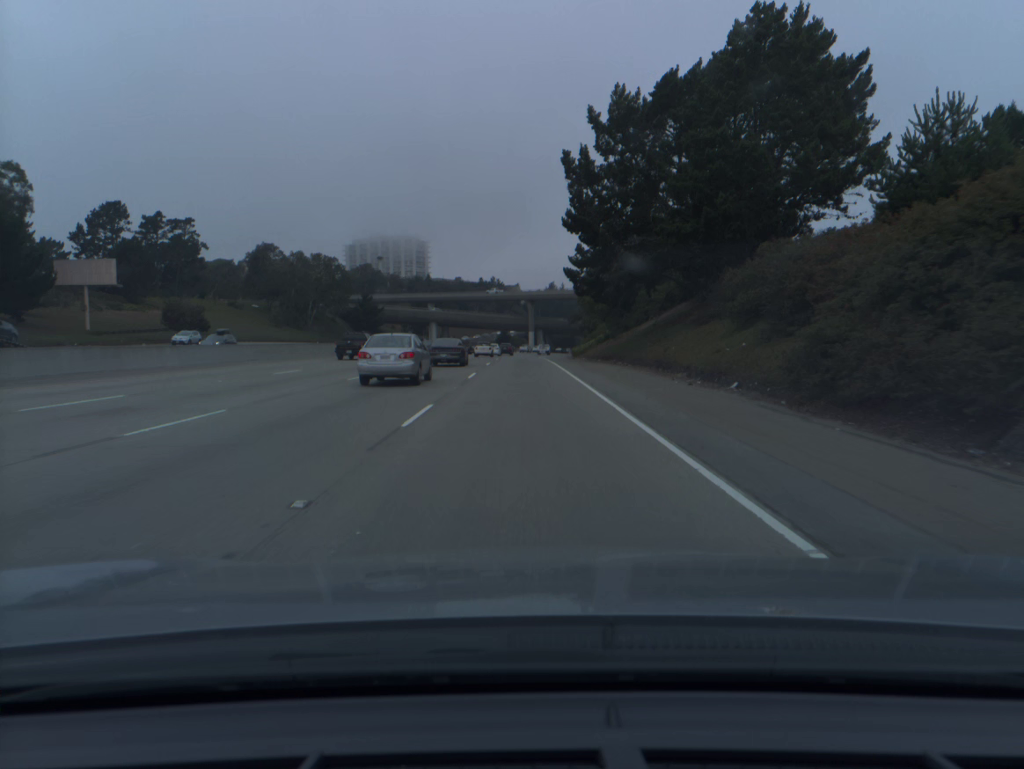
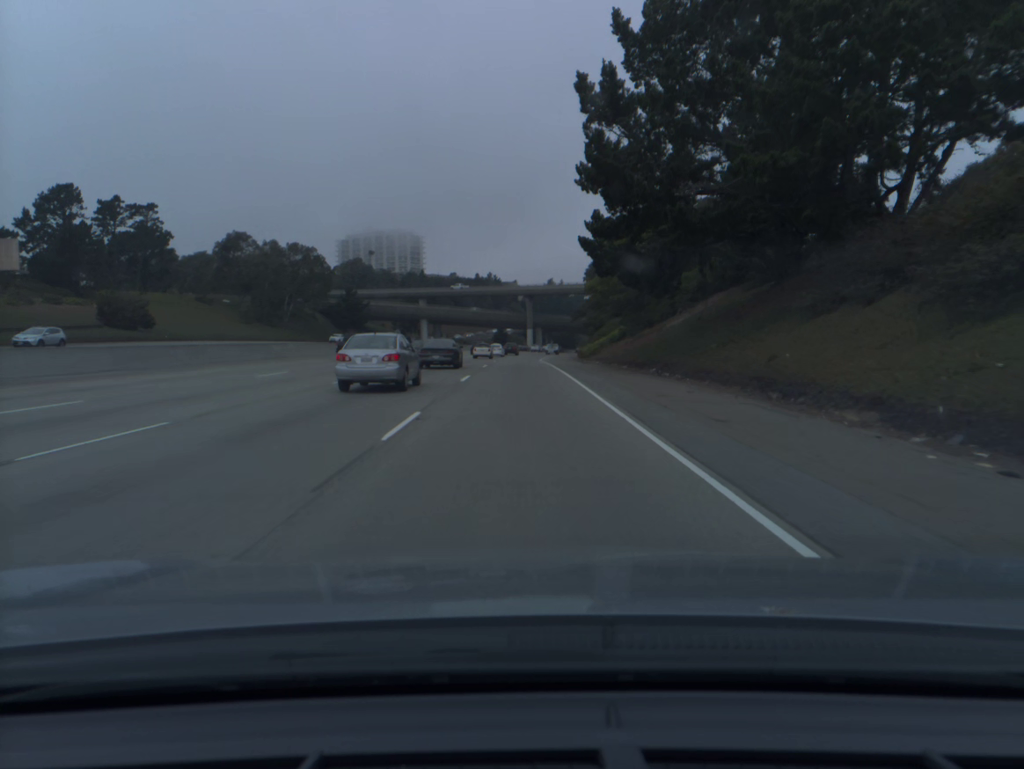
(0.0, +16.2) m; 0°
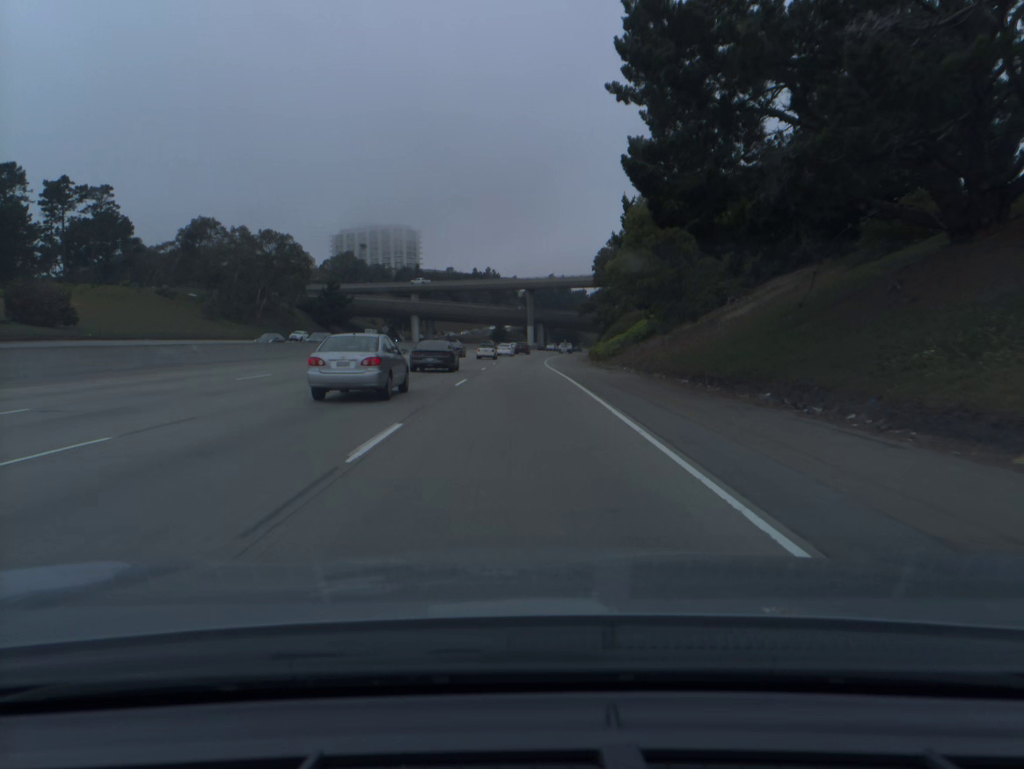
(0.0, +16.3) m; 0°
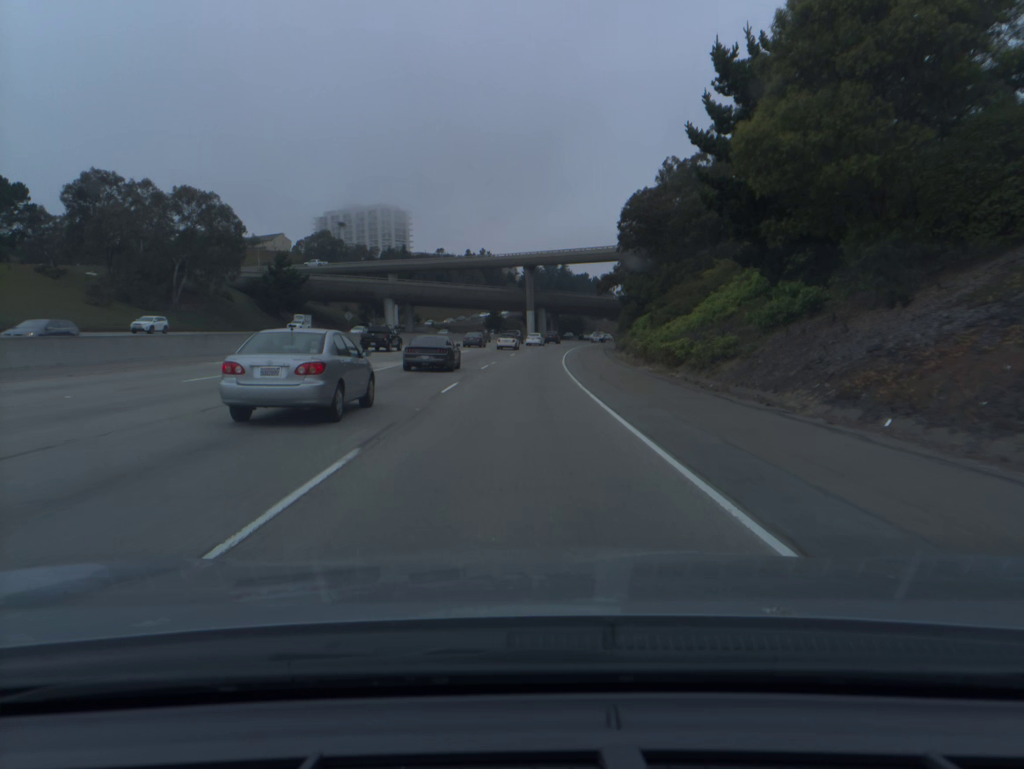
(0.0, +33.1) m; 0°
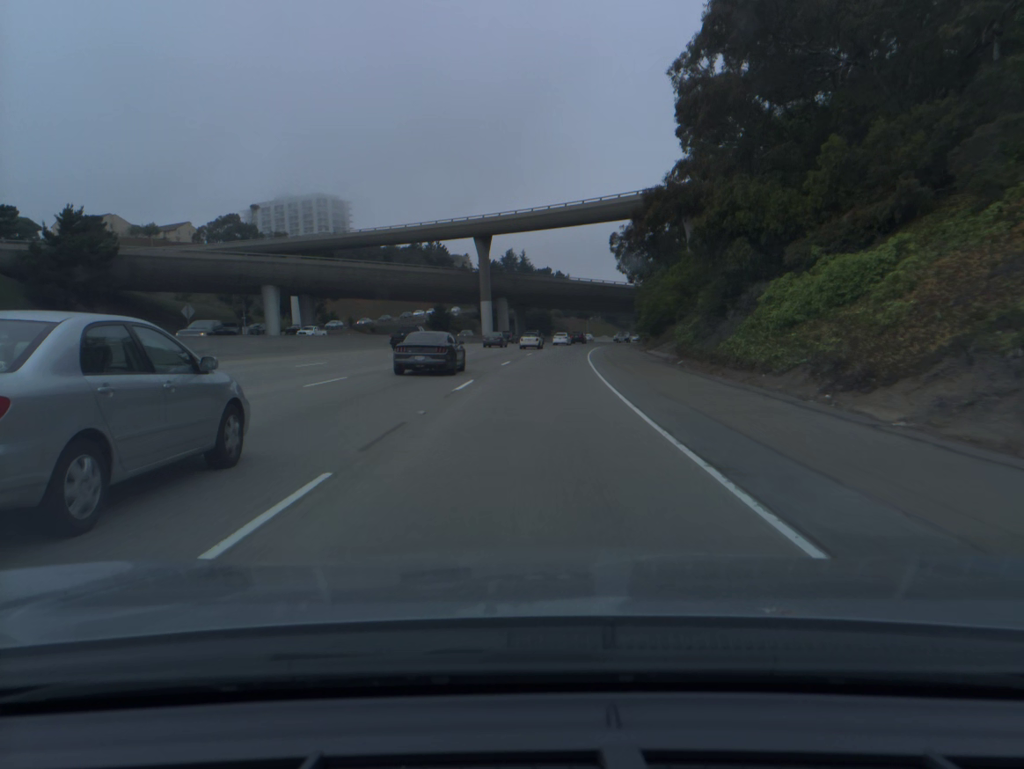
(+0.8, +50.7) m; +3°
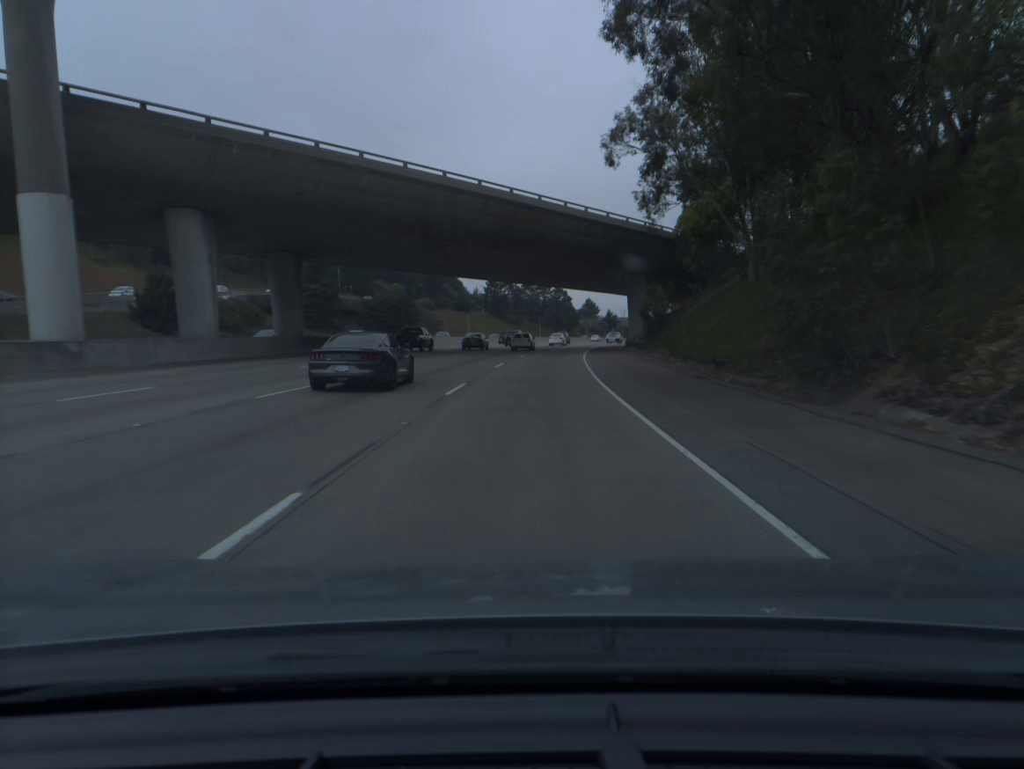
(+6.6, +85.2) m; +8°
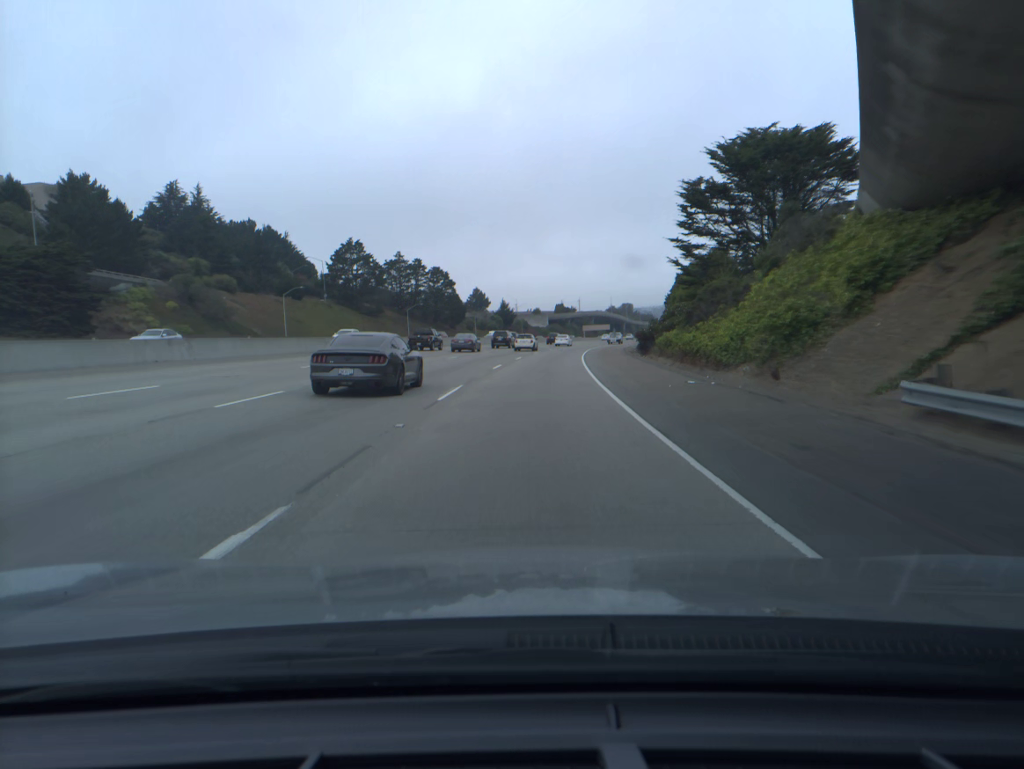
(+6.0, +85.3) m; +8°
